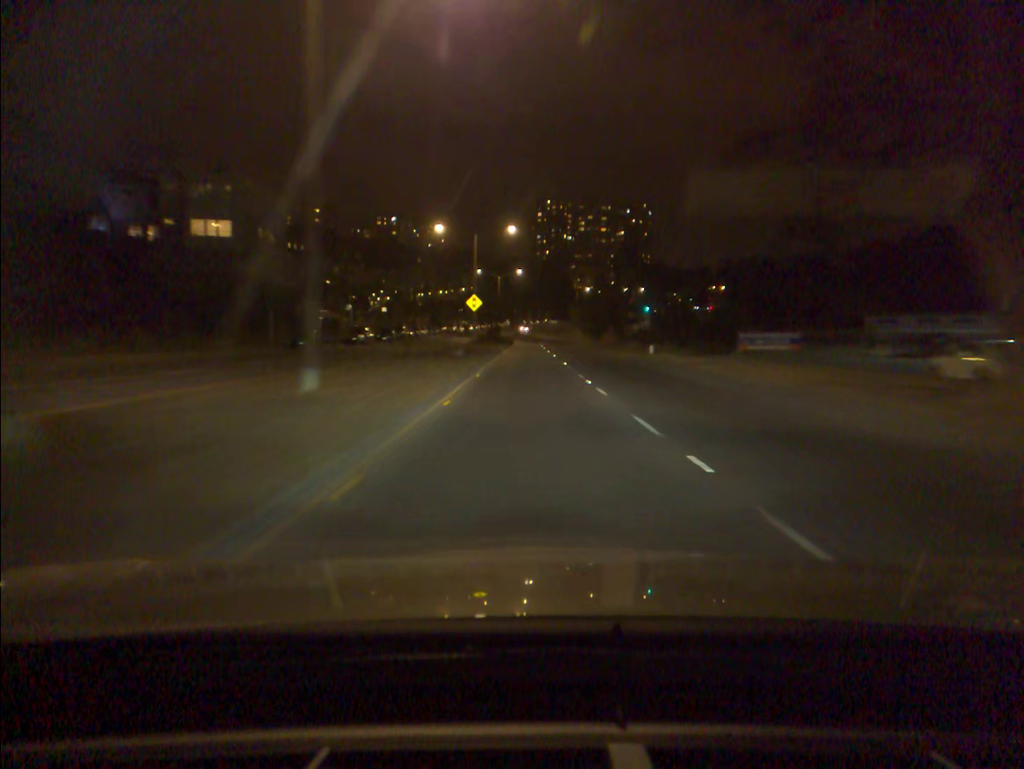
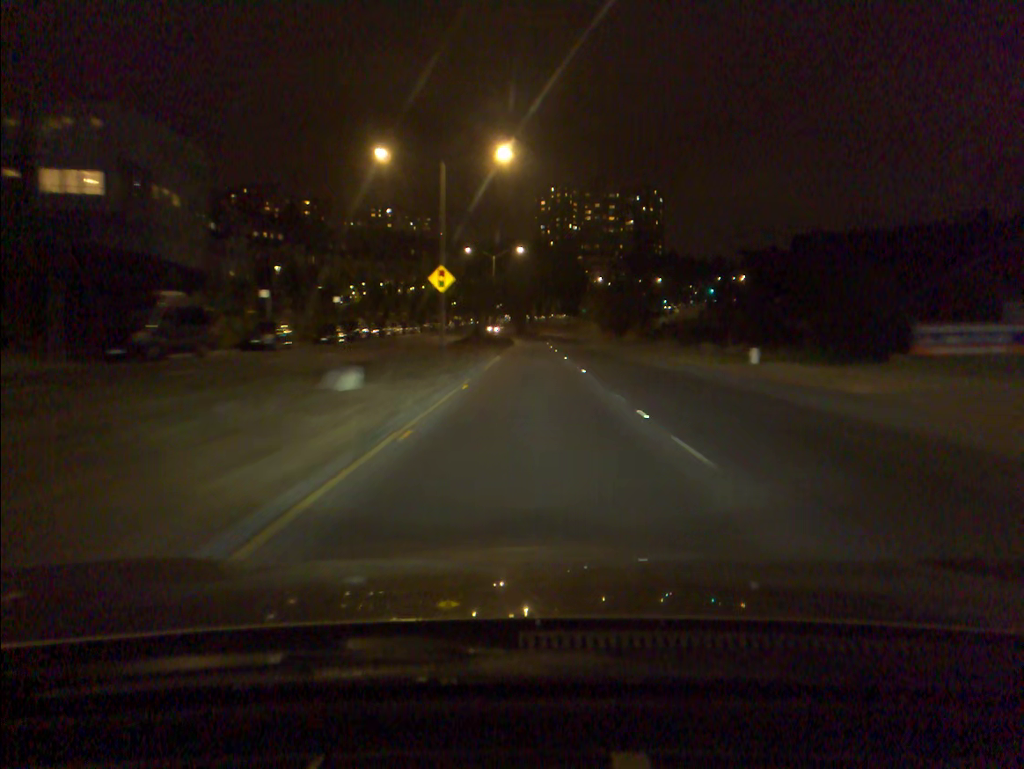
(-0.1, +24.9) m; 0°
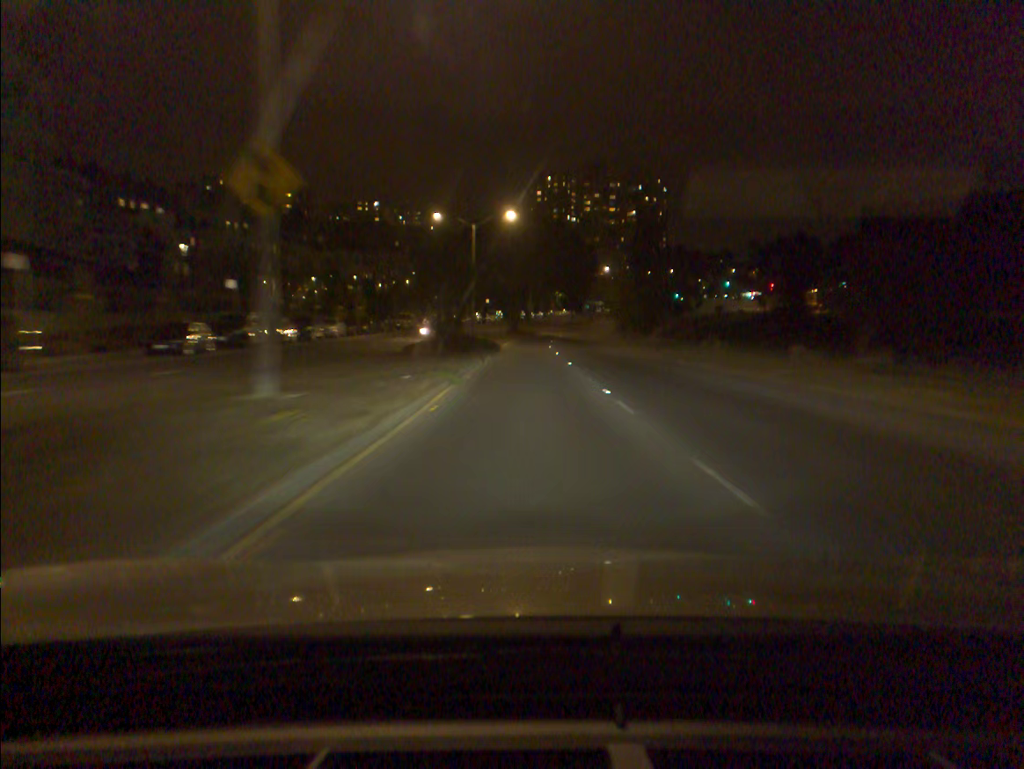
(0.0, +24.2) m; 0°
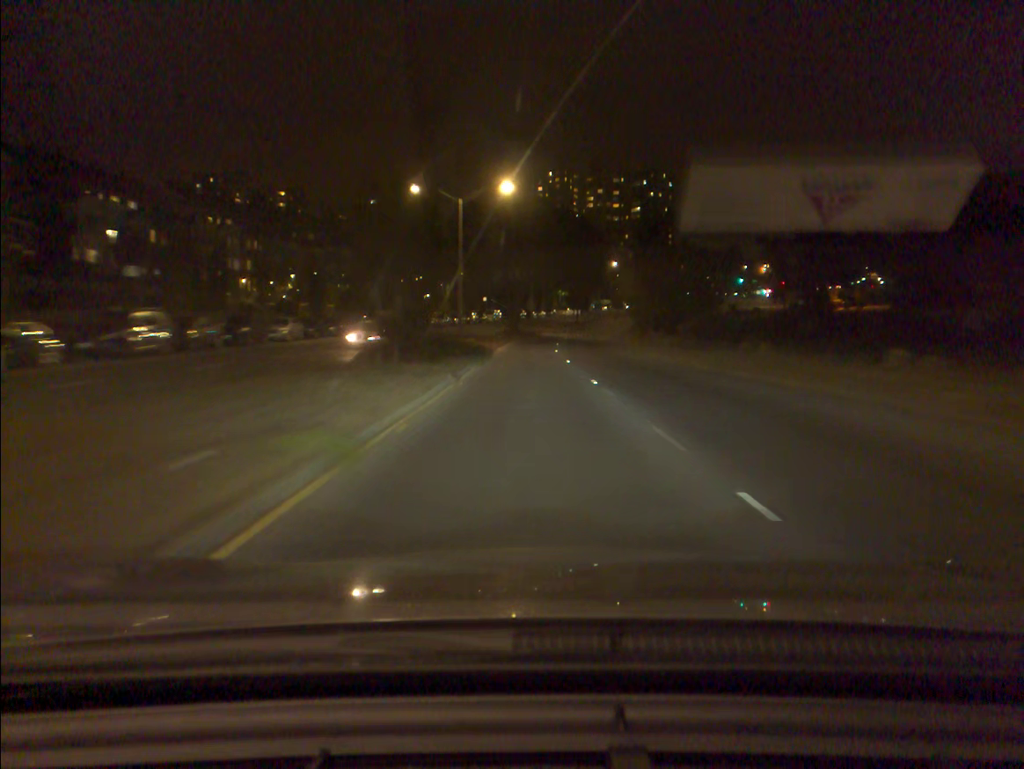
(0.0, +11.8) m; 0°
